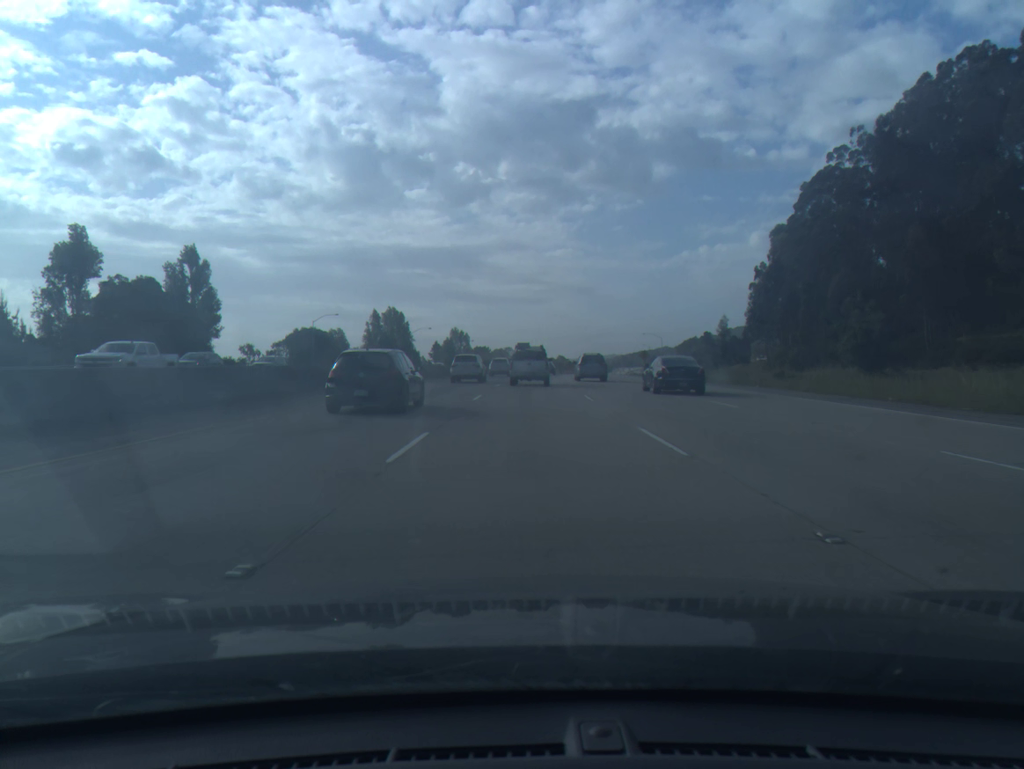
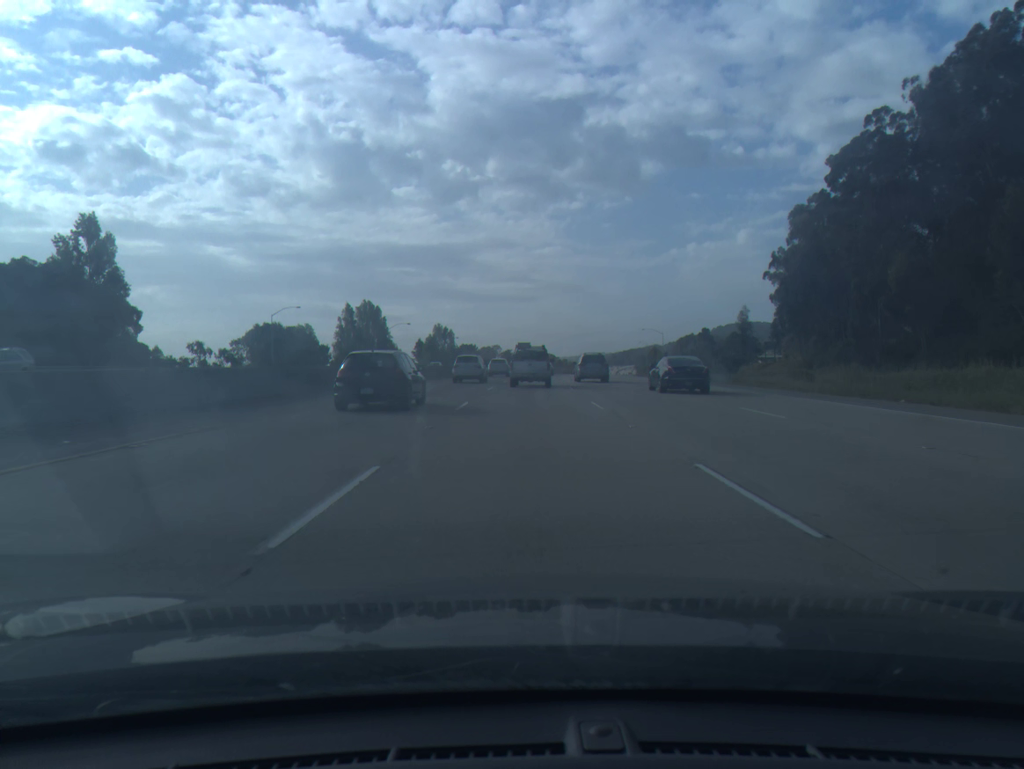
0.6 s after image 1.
(+0.1, +18.6) m; +1°
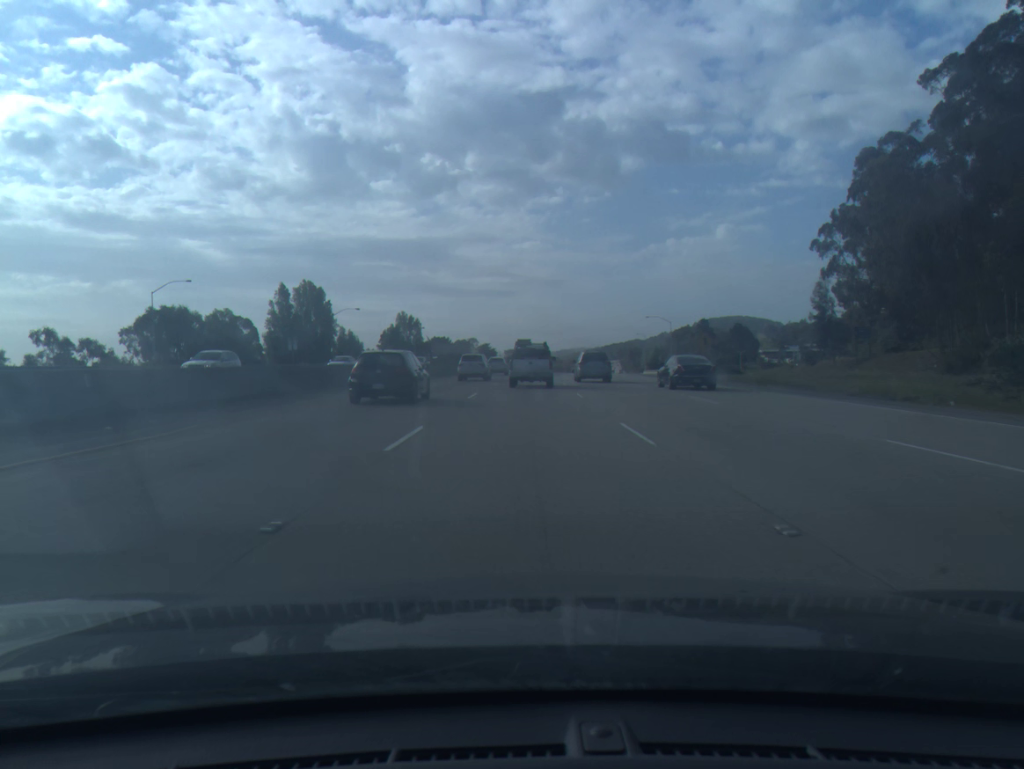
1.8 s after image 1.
(+0.5, +37.5) m; +1°
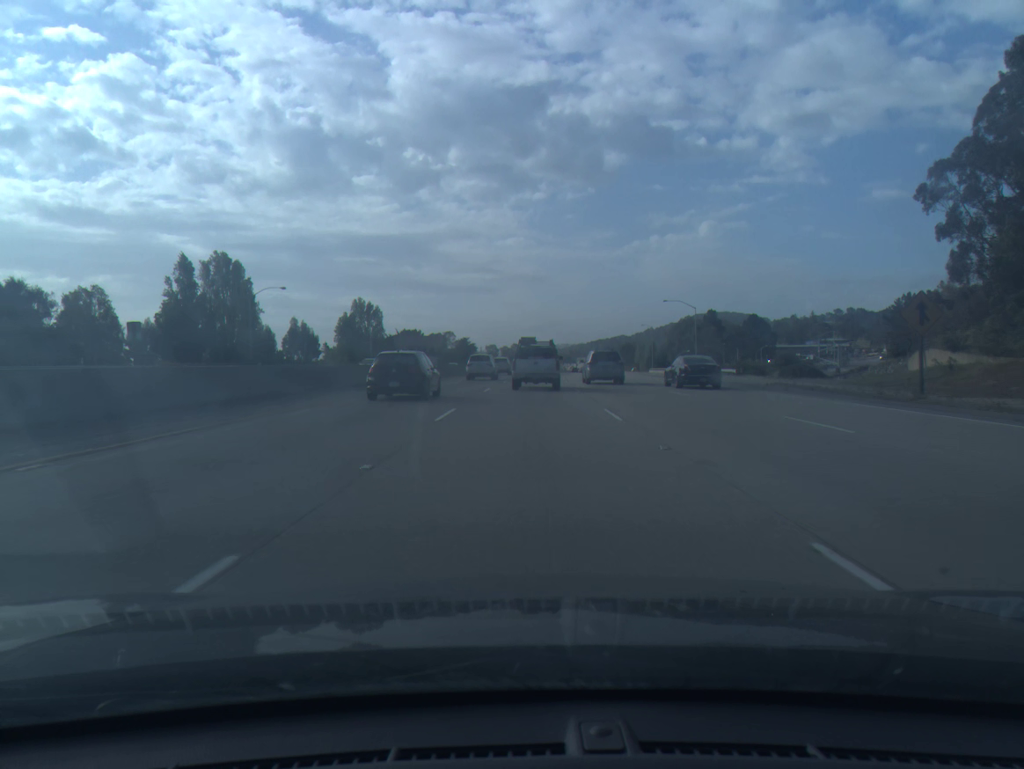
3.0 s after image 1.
(+0.4, +37.7) m; +1°
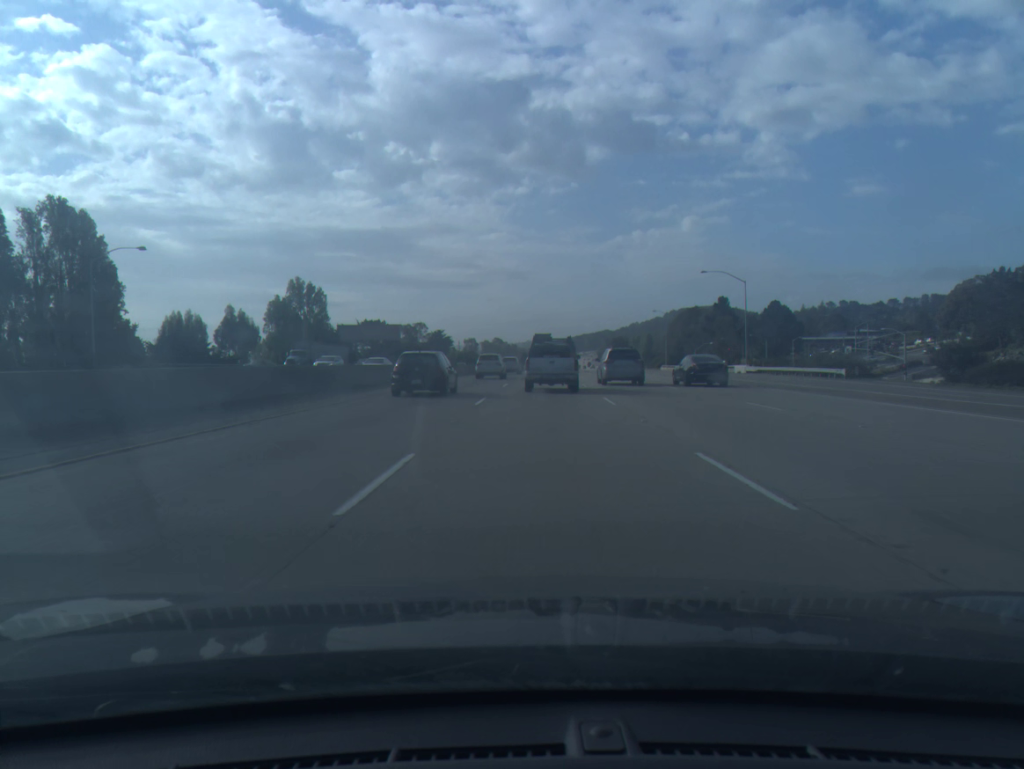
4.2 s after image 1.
(+0.3, +37.9) m; +1°
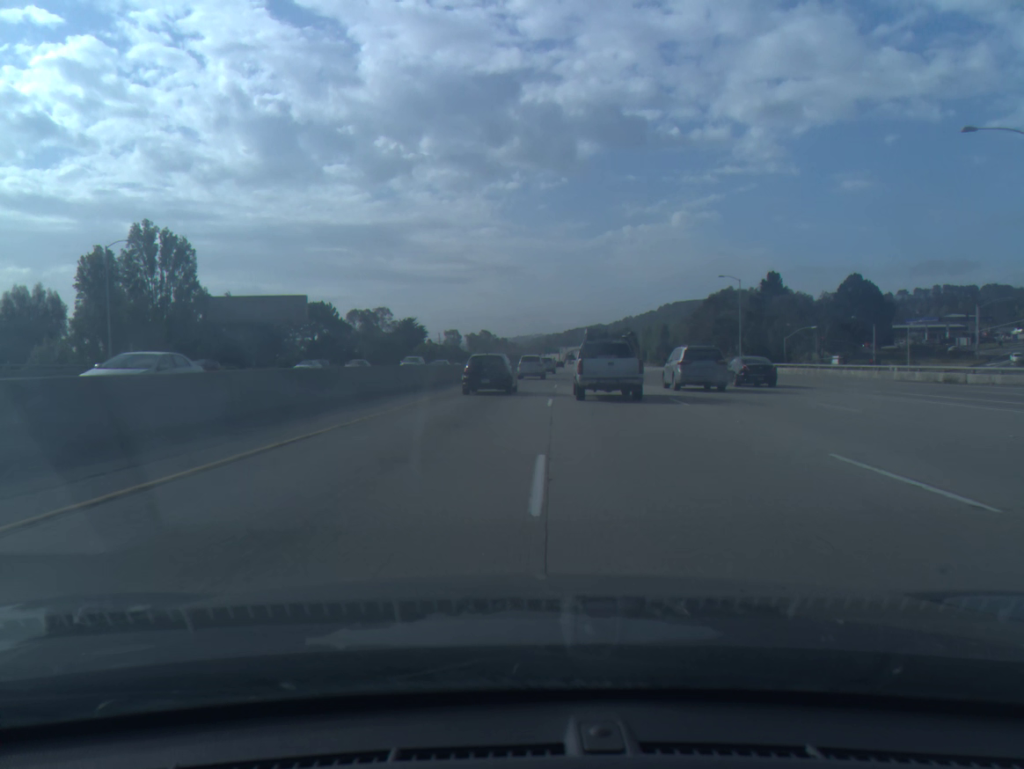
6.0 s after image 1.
(+0.4, +57.1) m; +1°
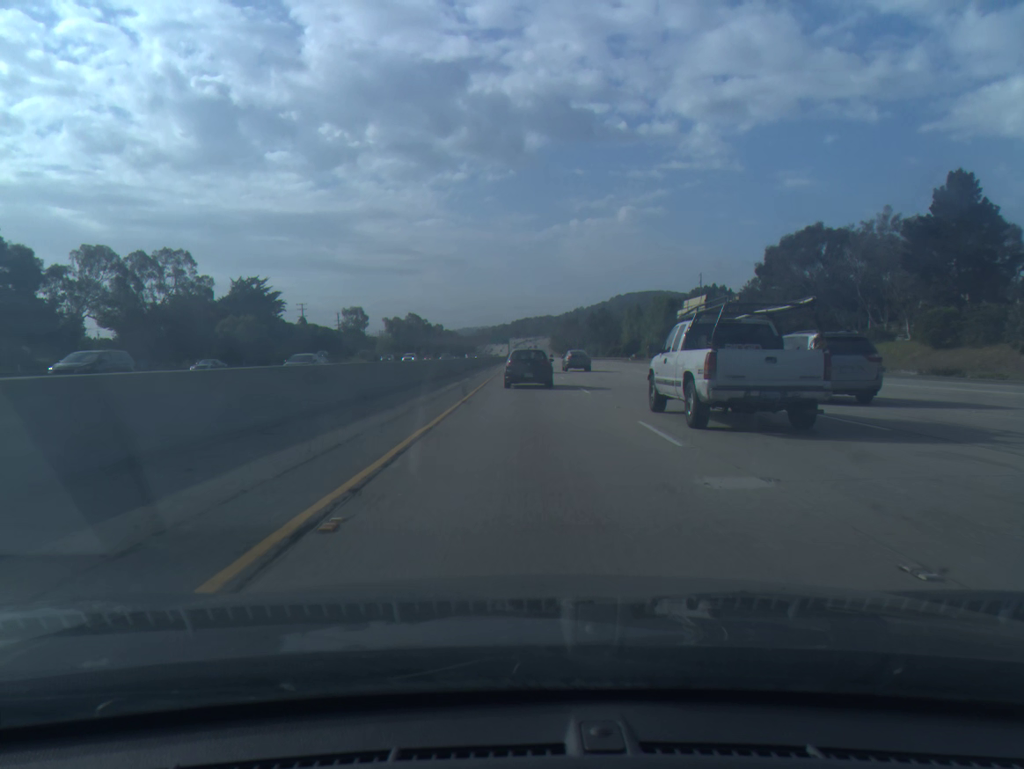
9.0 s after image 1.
(+3.6, +97.5) m; +4°
